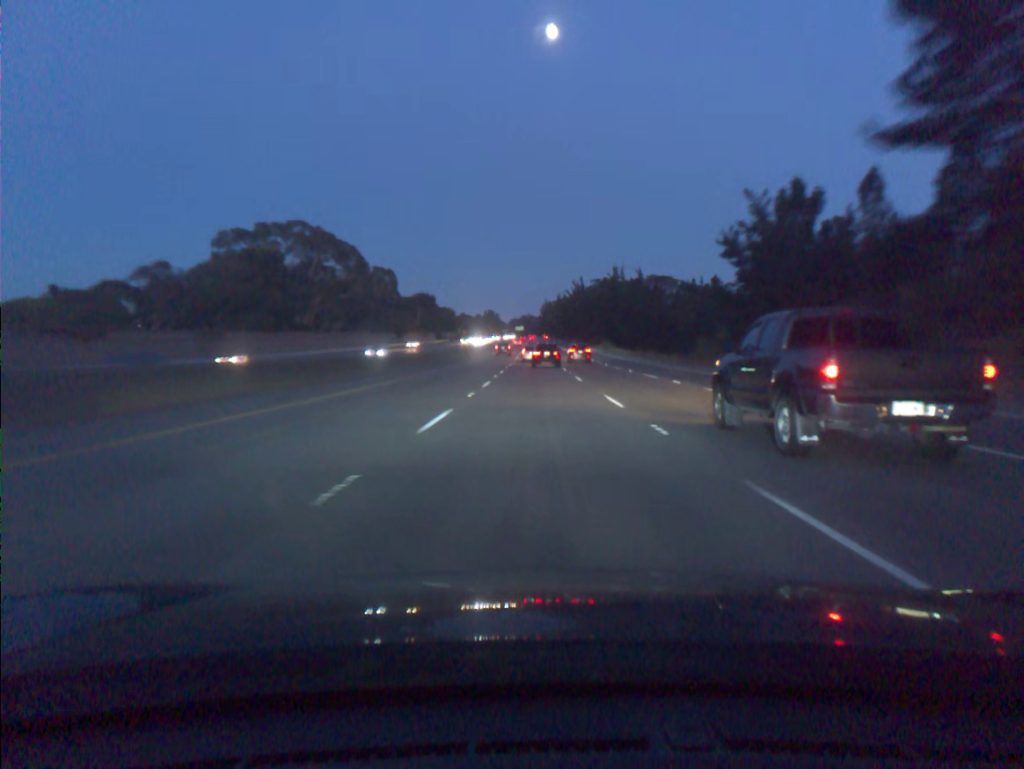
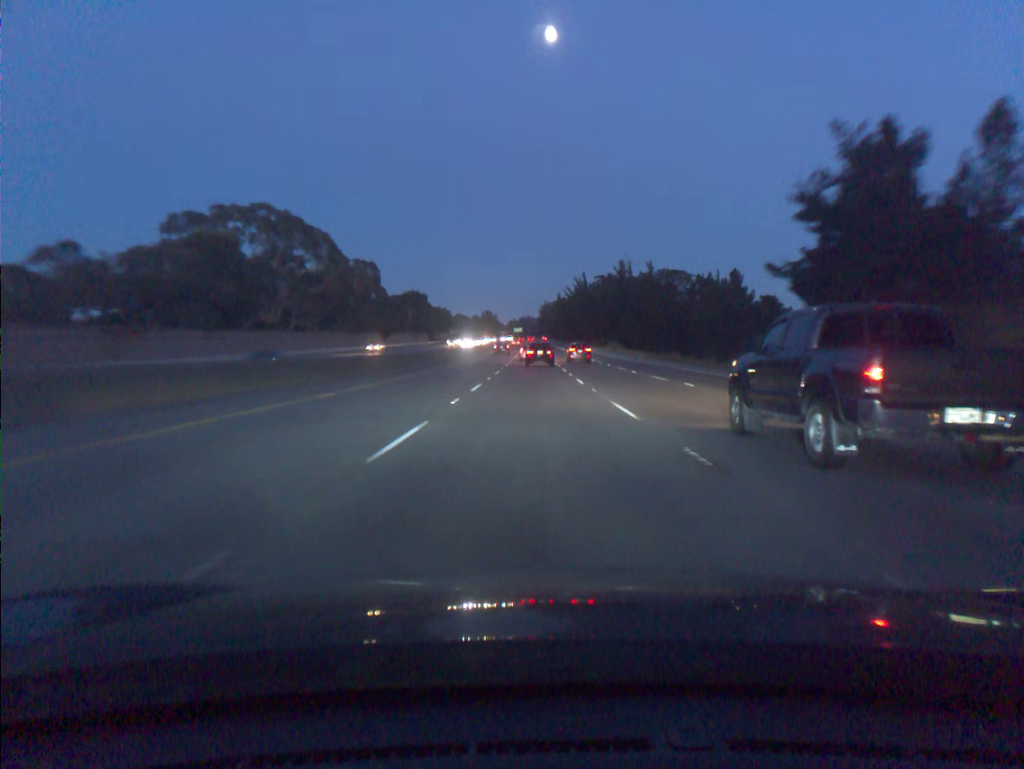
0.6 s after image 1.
(0.0, +17.6) m; 0°
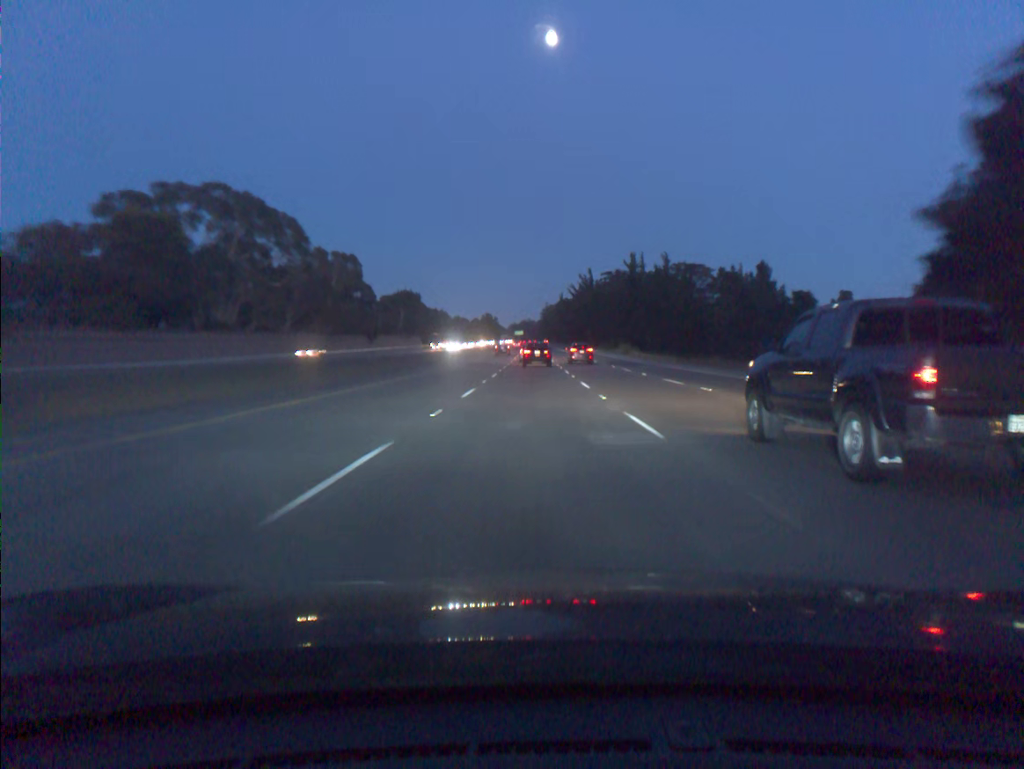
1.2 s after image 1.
(0.0, +17.6) m; 0°
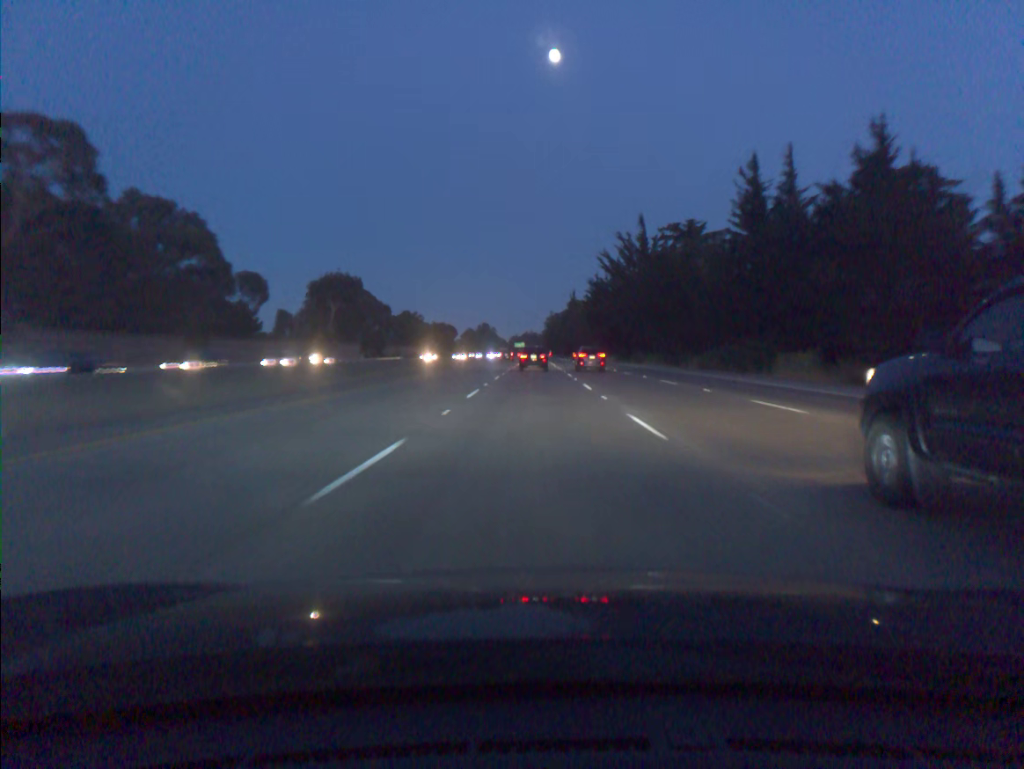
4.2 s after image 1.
(-0.3, +87.3) m; 0°
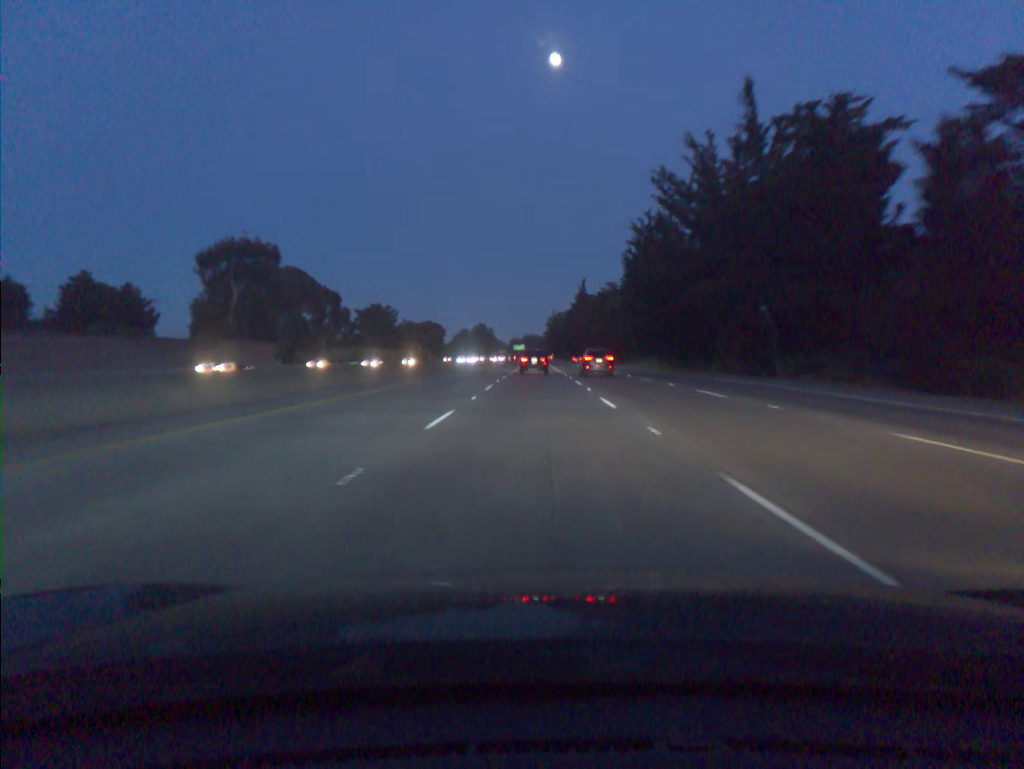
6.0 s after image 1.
(0.0, +51.4) m; 0°
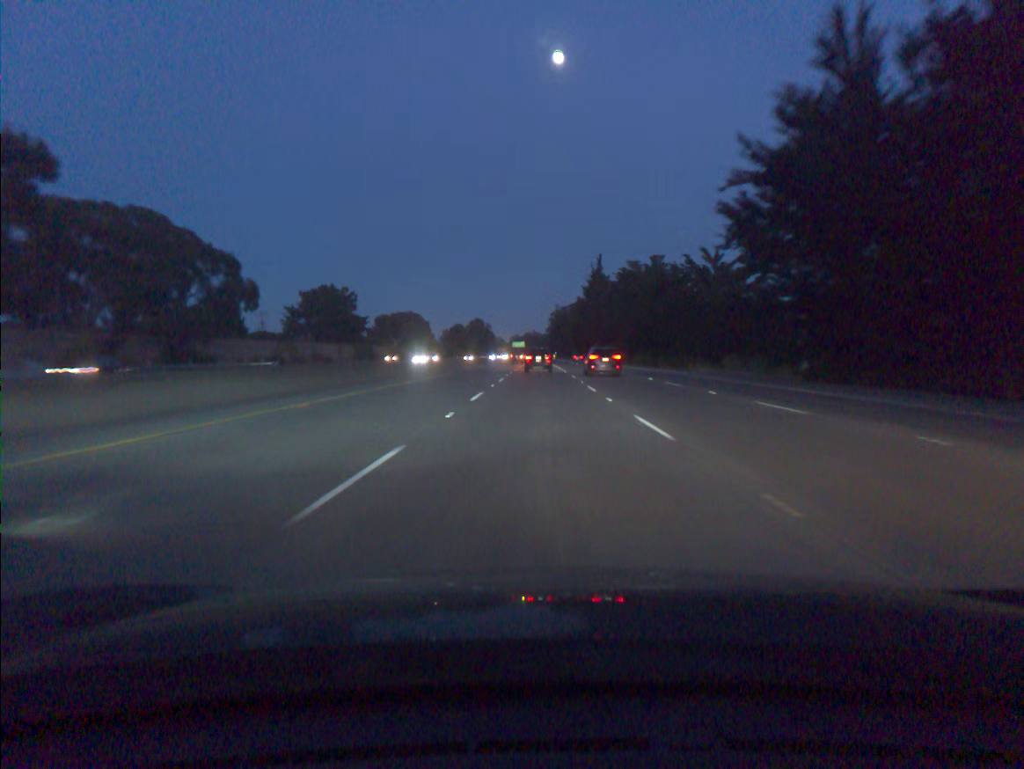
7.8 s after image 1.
(0.0, +50.6) m; 0°
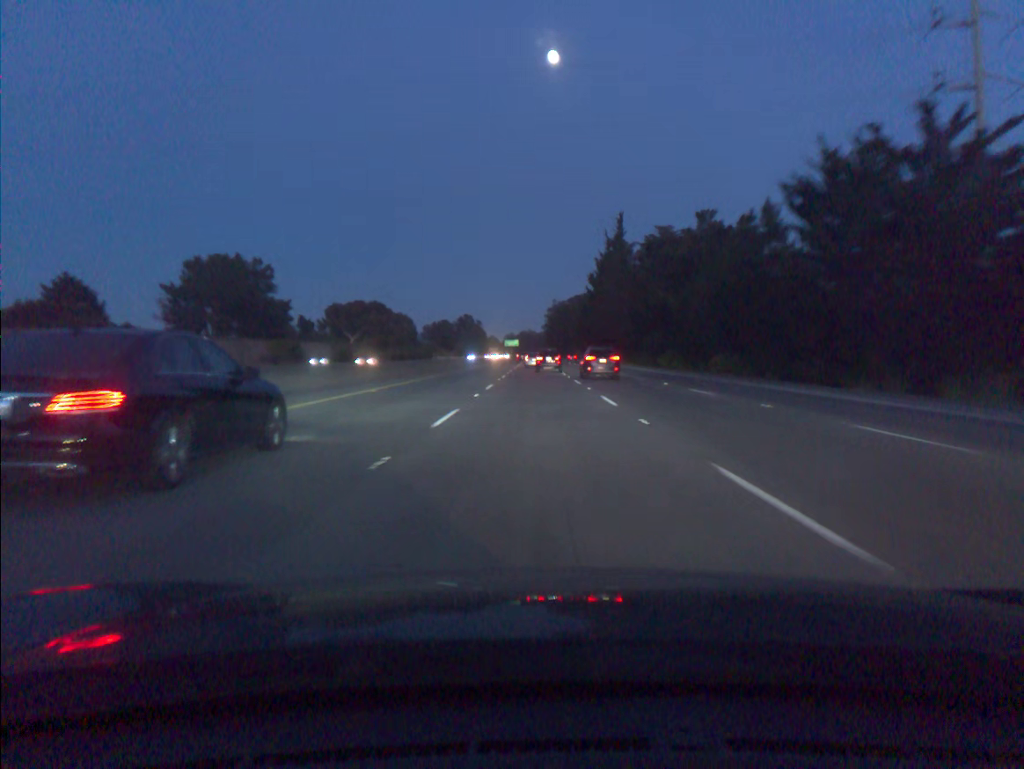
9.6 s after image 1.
(+0.1, +50.3) m; 0°
